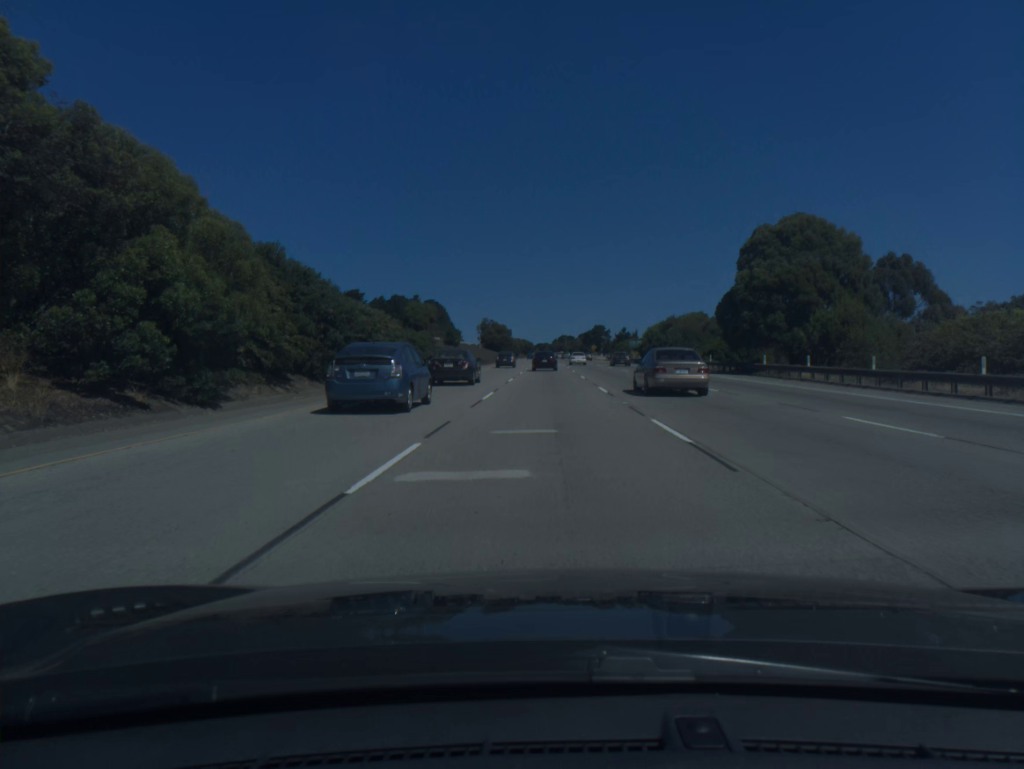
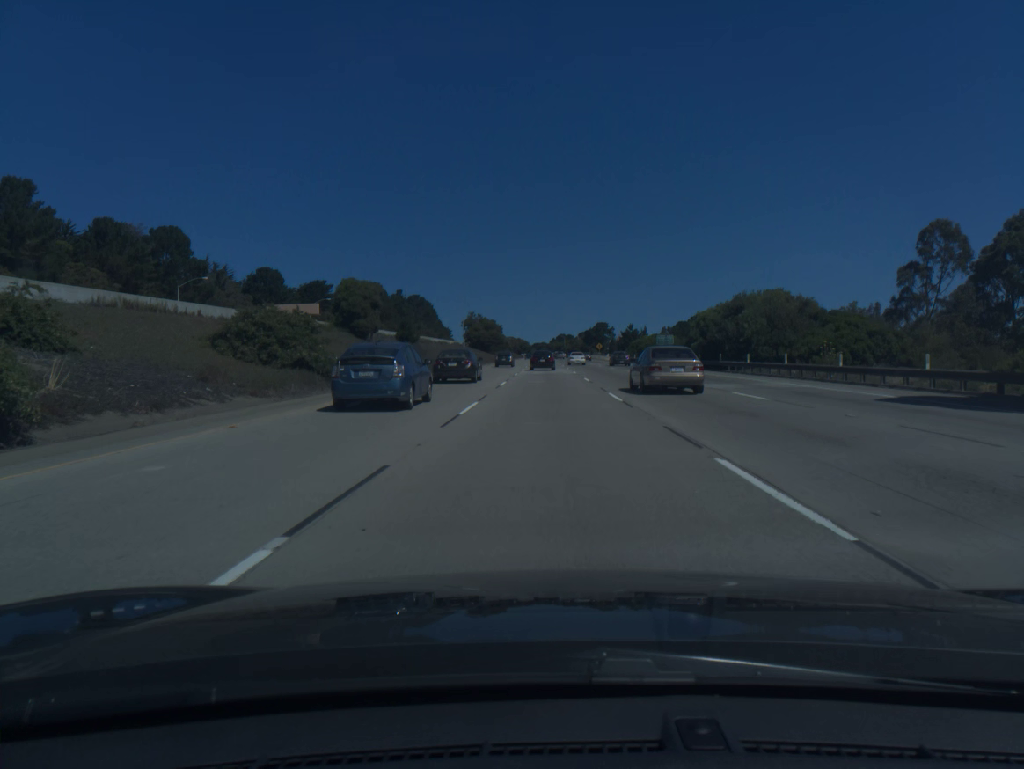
(+0.1, +35.0) m; 0°
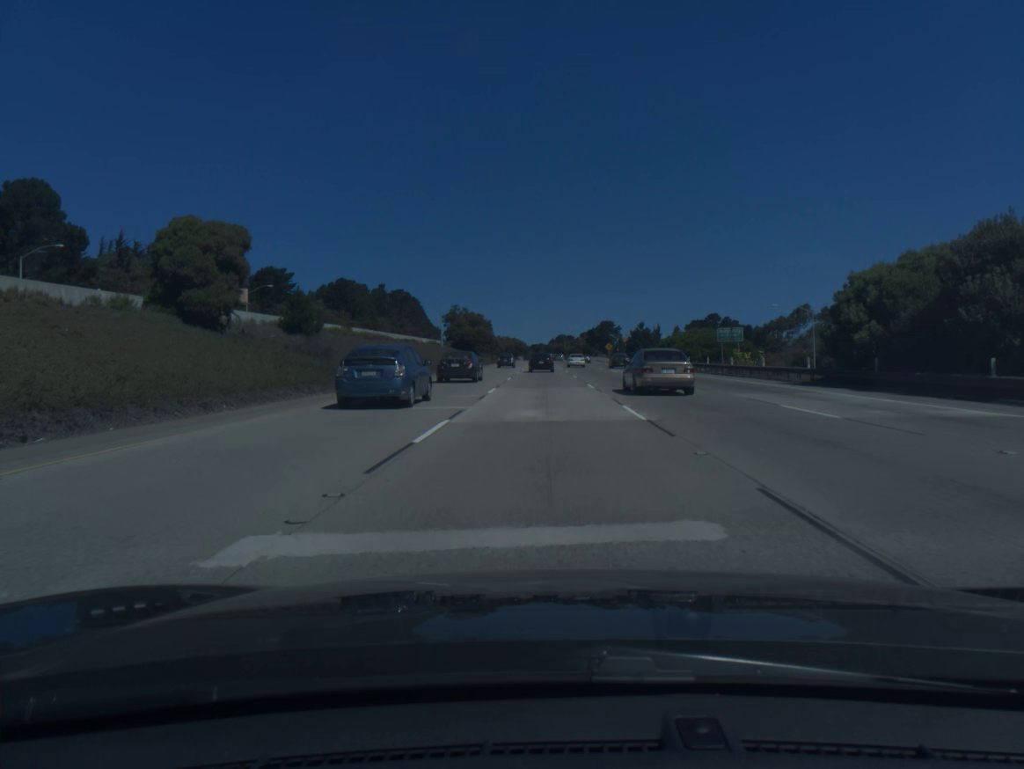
(+0.1, +34.5) m; 0°
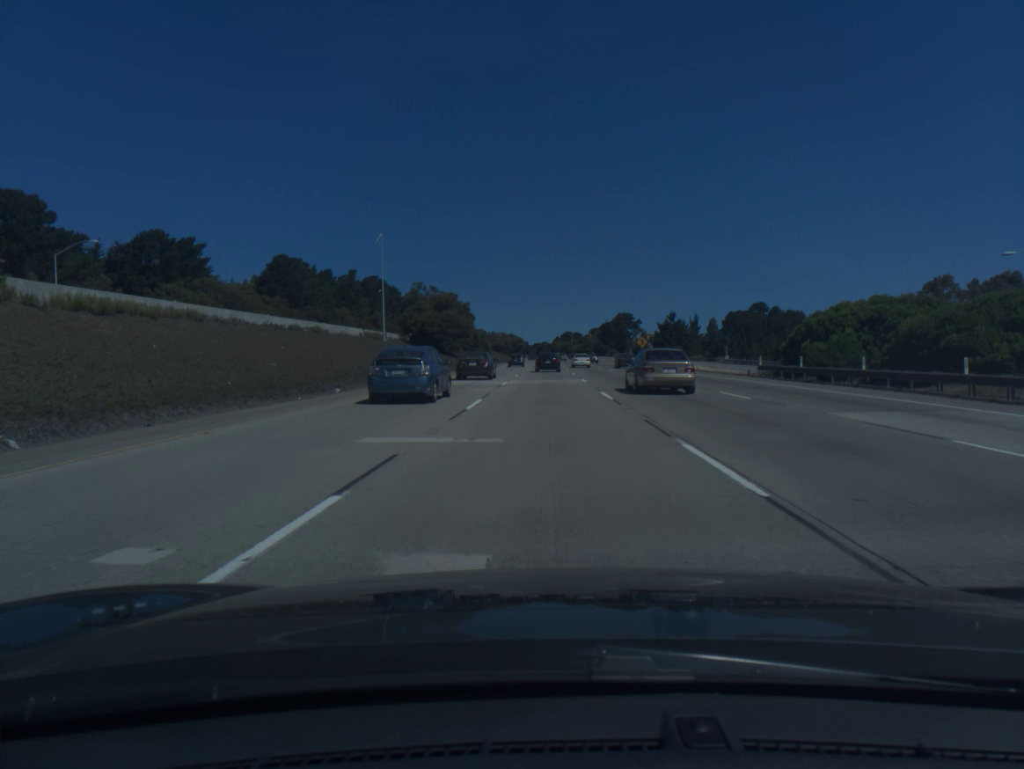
(-0.1, +51.6) m; 0°
